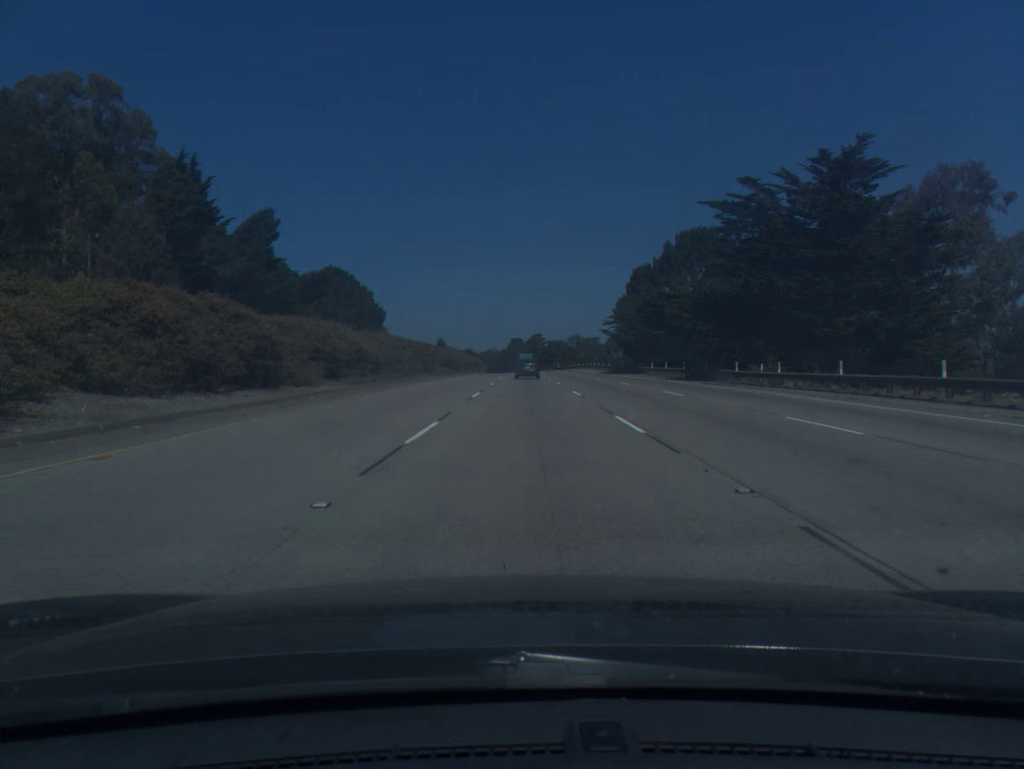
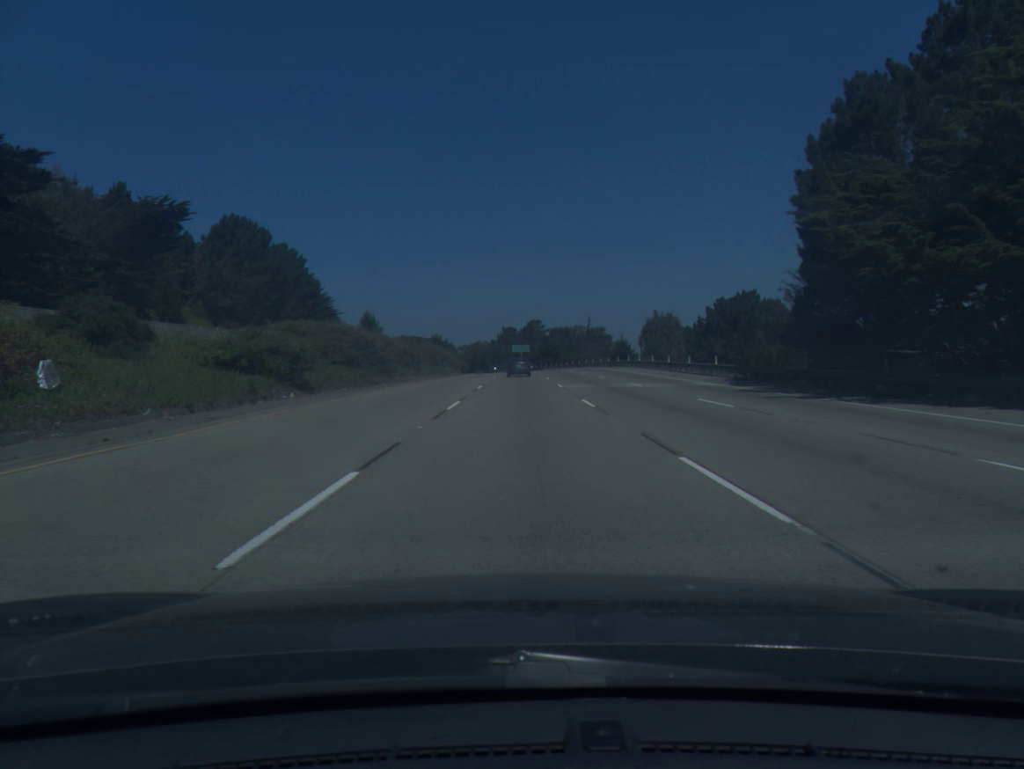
(+0.3, +65.5) m; 0°
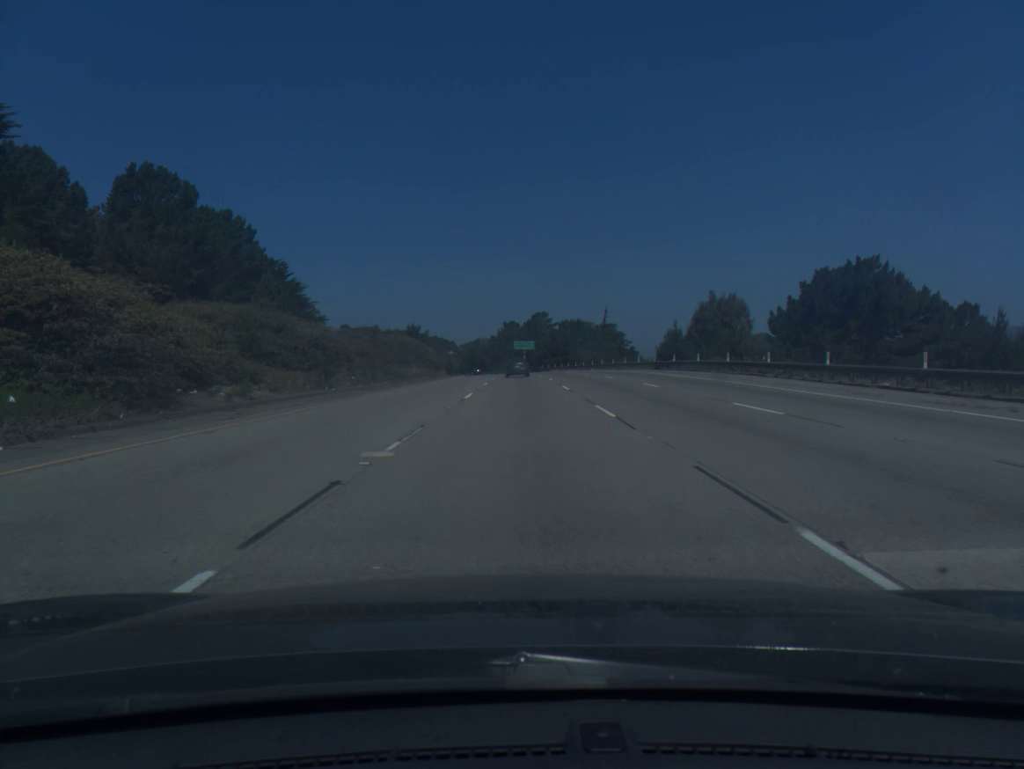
(-0.1, +33.0) m; 0°
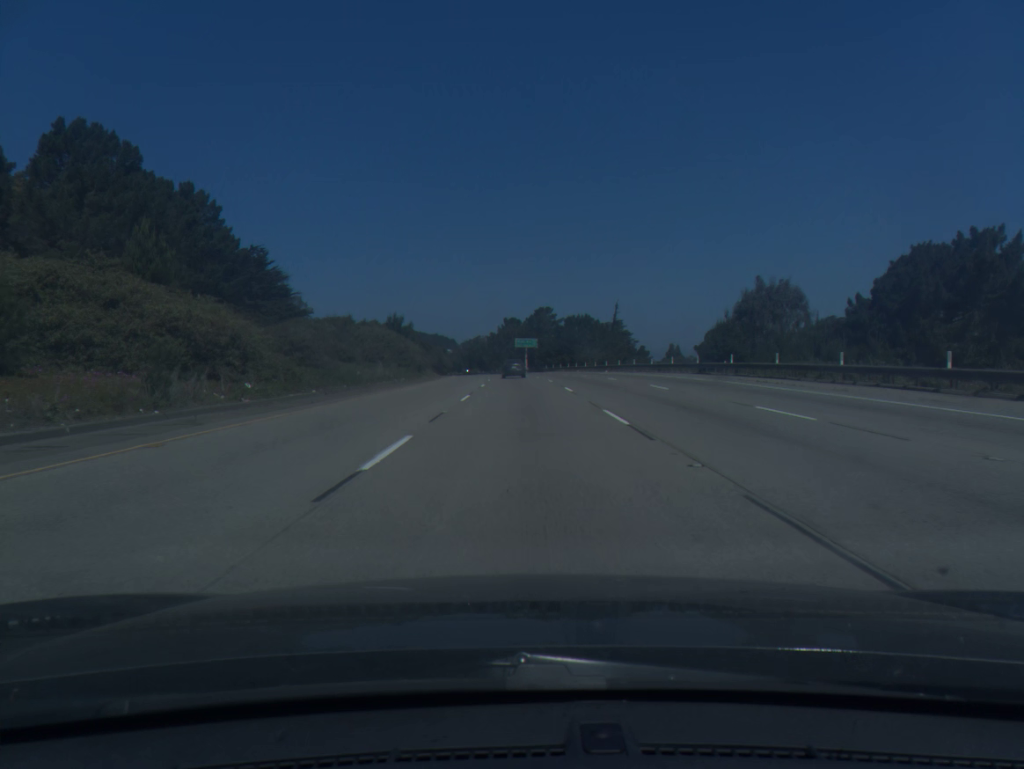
(0.0, +16.5) m; 0°
